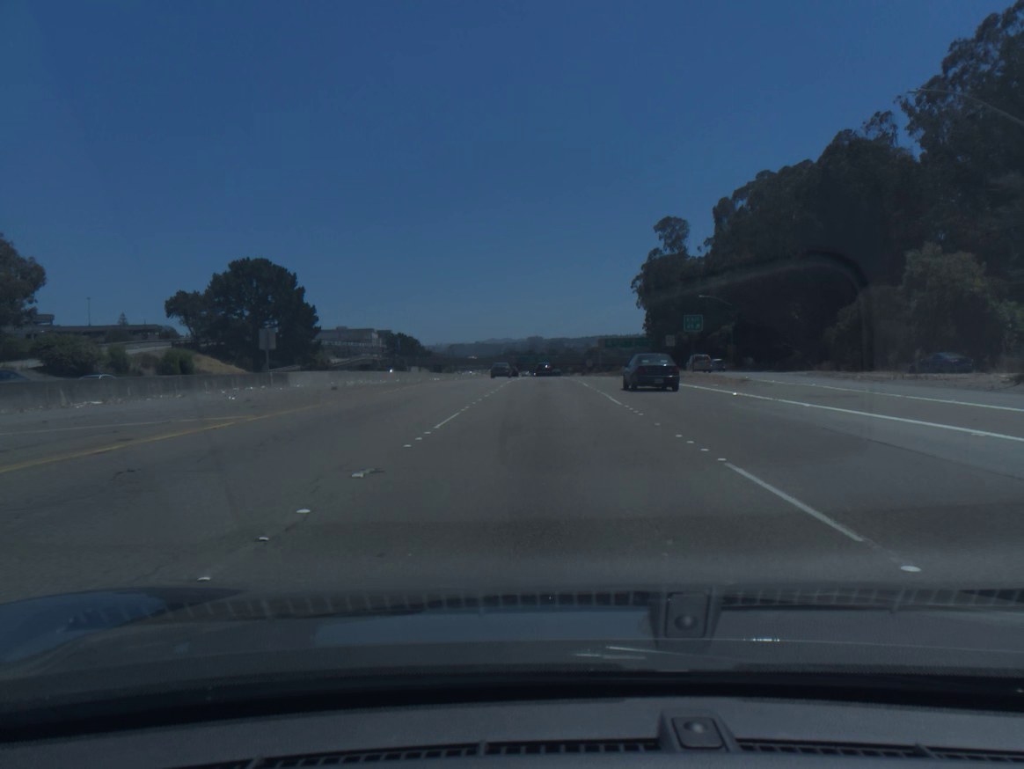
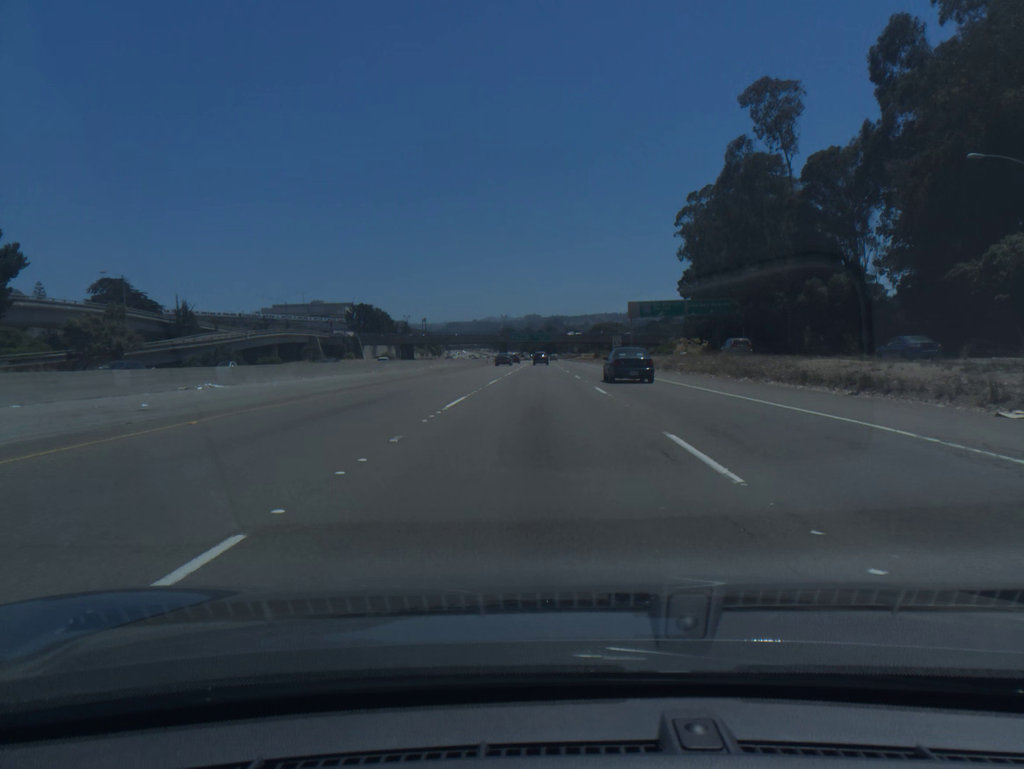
(+0.1, +70.9) m; 0°
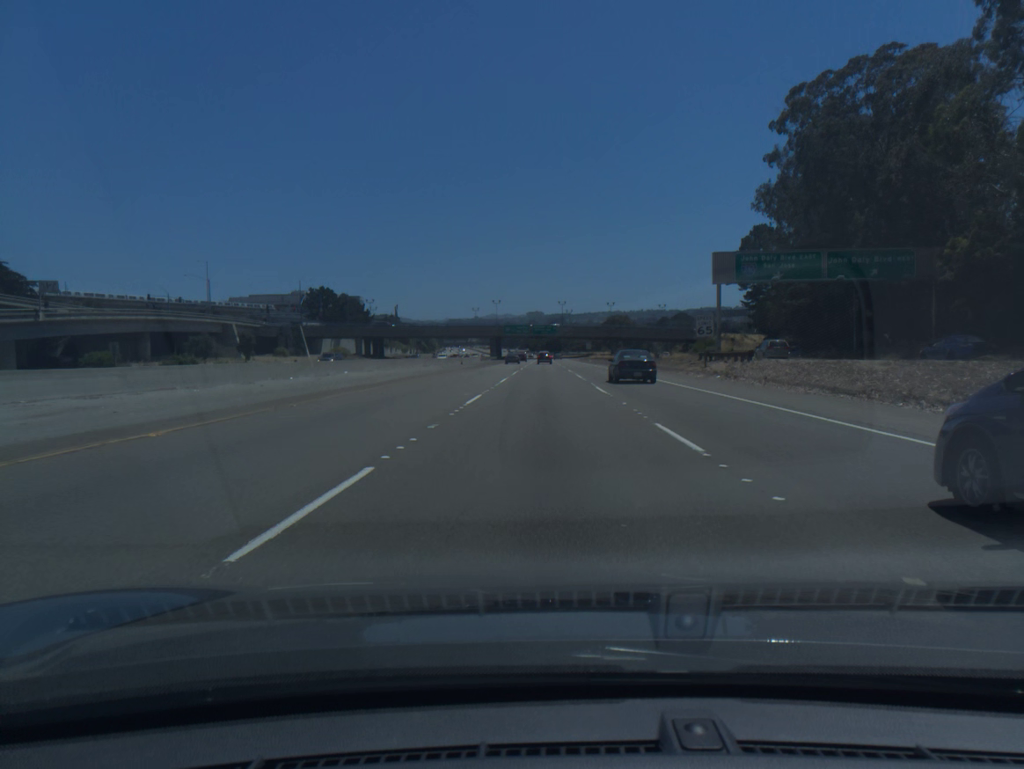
(-0.1, +56.7) m; 0°
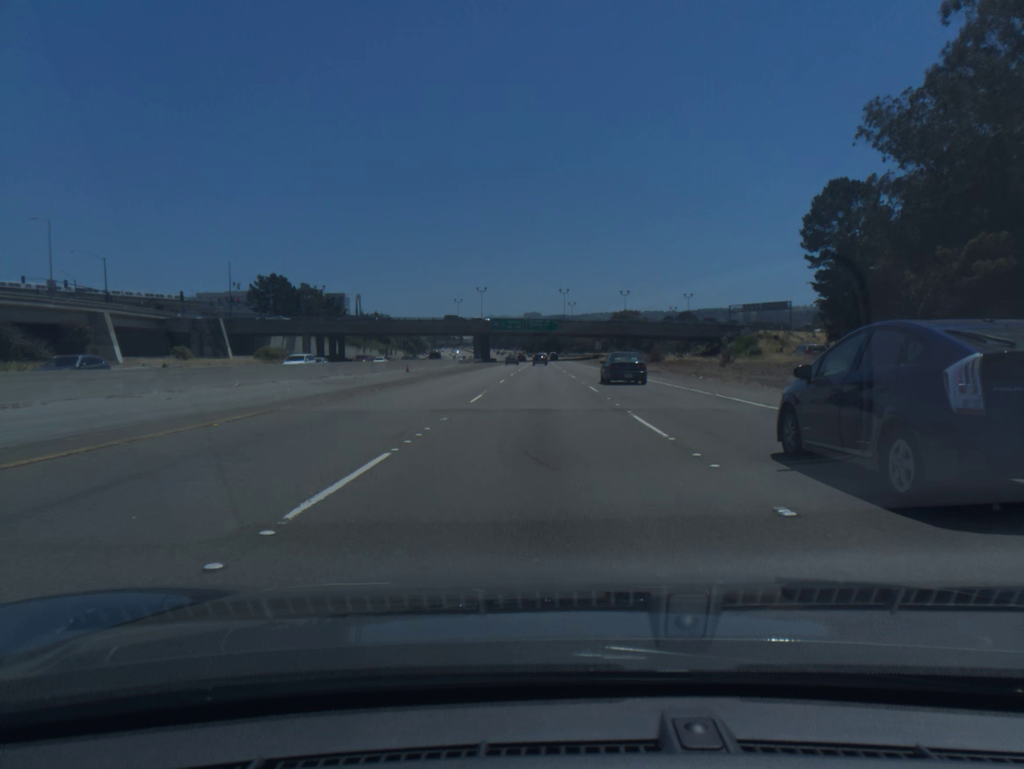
(+0.1, +42.4) m; 0°
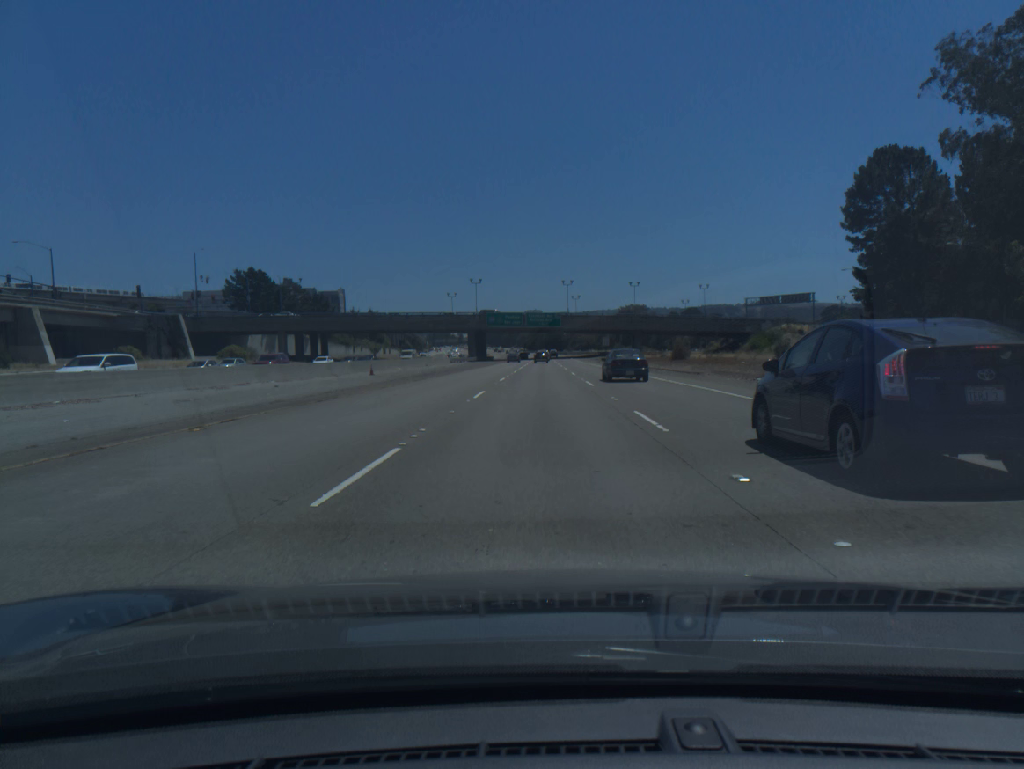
(0.0, +14.1) m; 0°
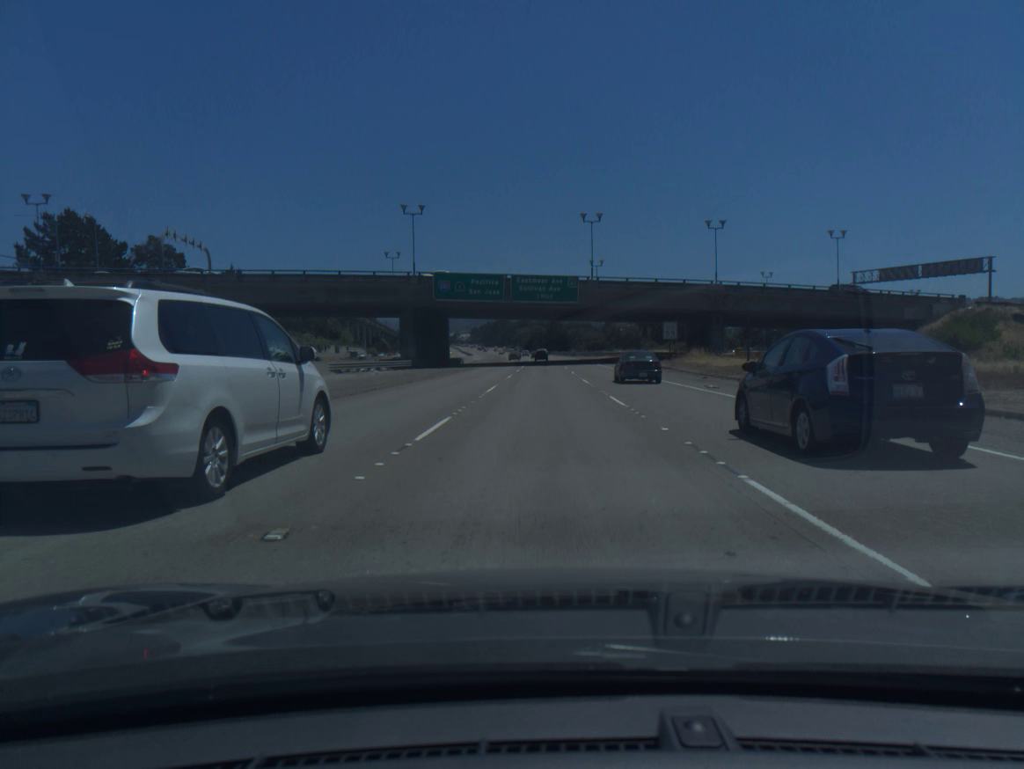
(+0.1, +70.5) m; 0°
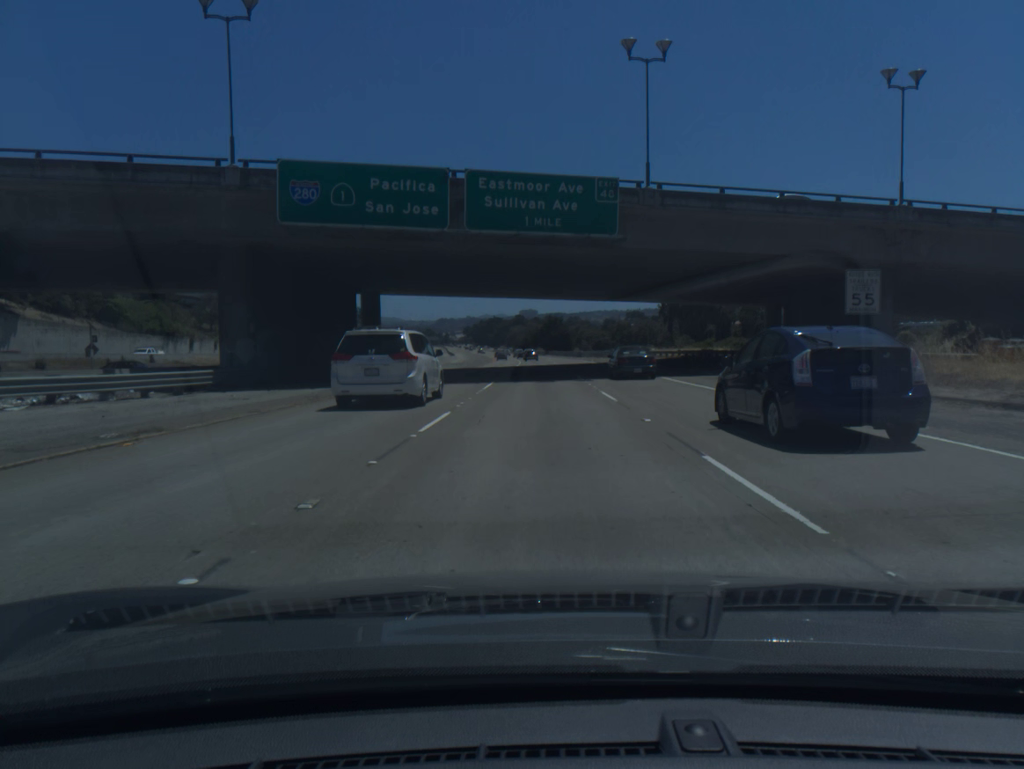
(+0.1, +42.4) m; 0°
